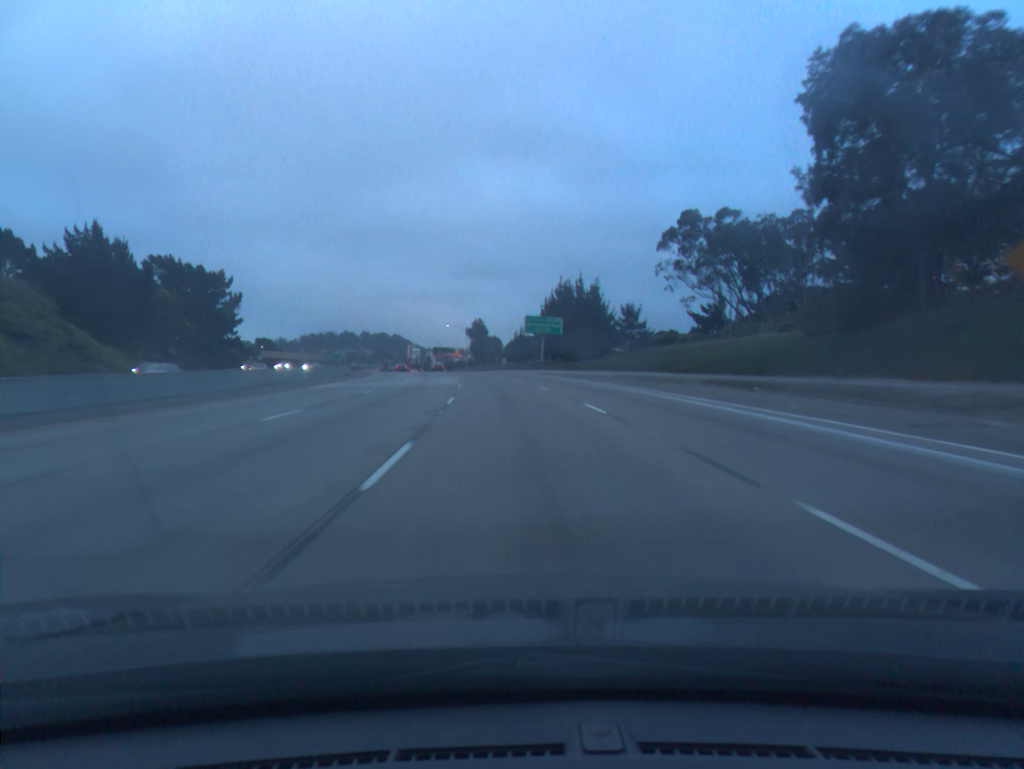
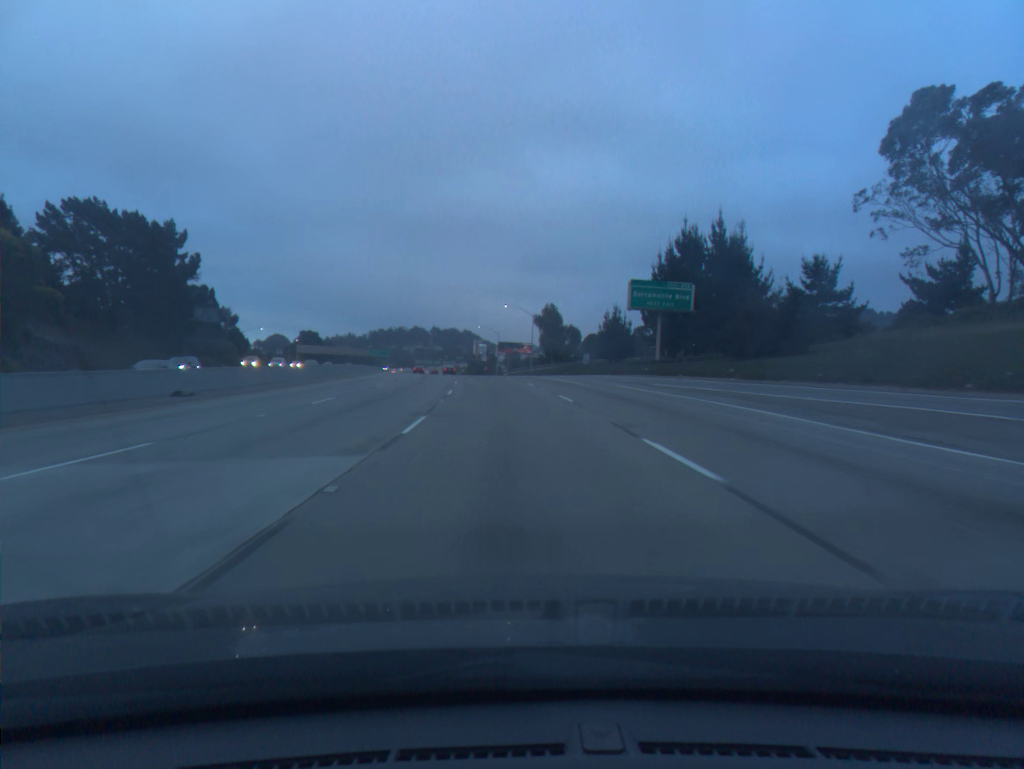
(-2.5, +52.9) m; -5°
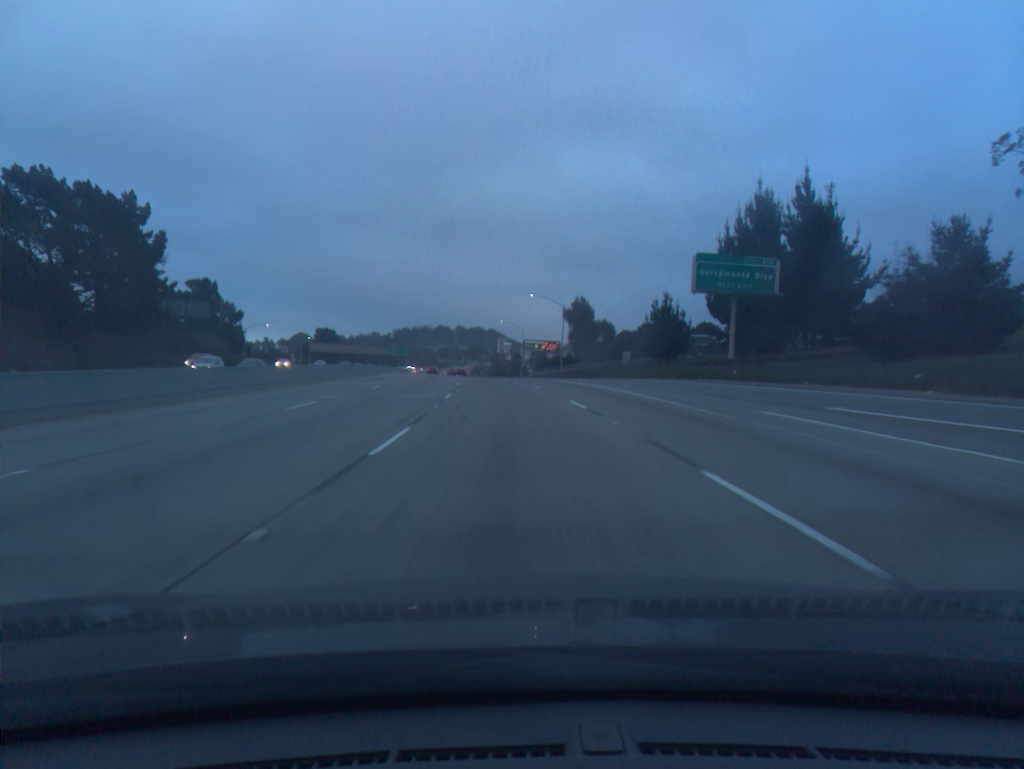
(-0.3, +17.7) m; -2°
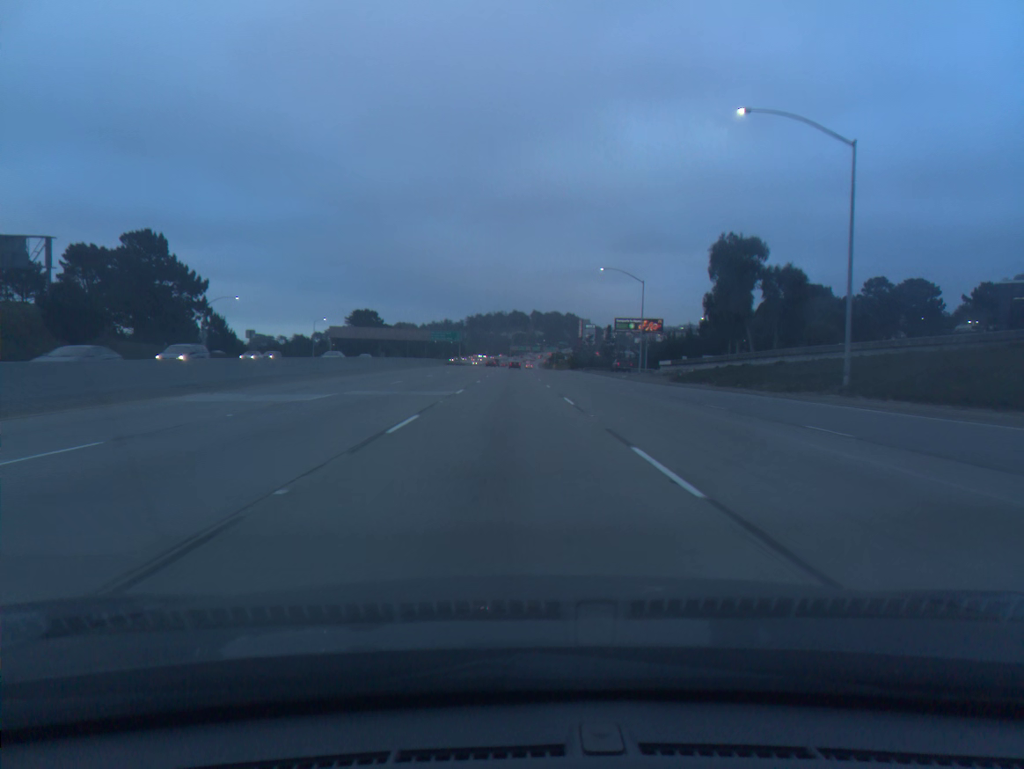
(-3.6, +70.6) m; -6°
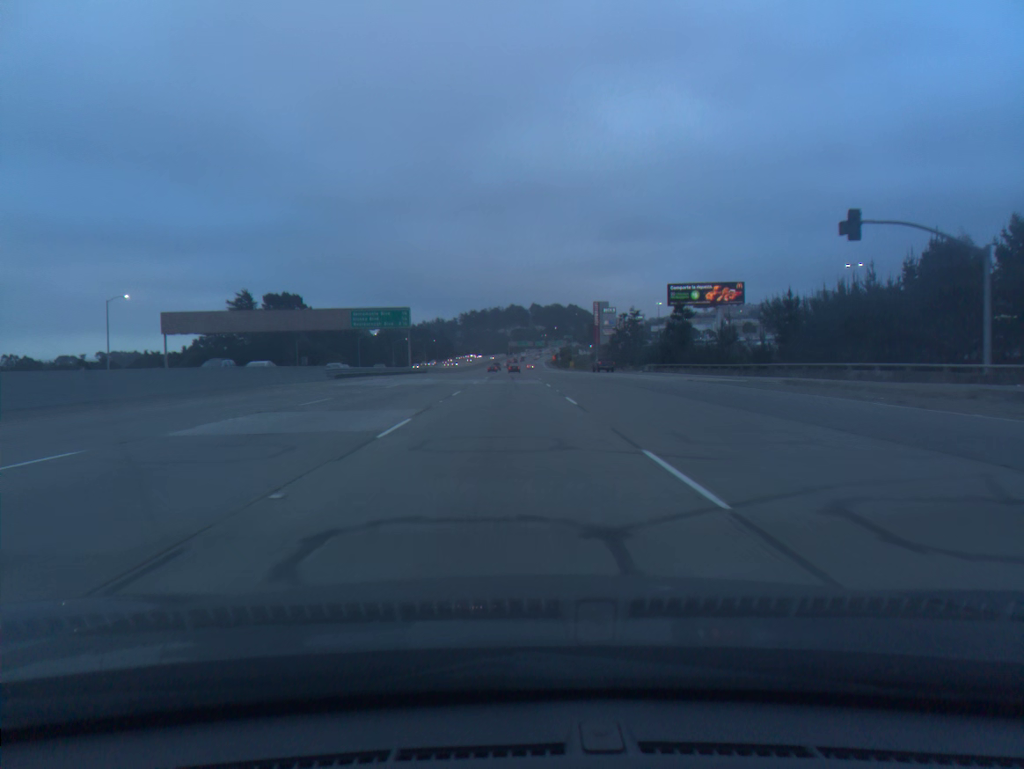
(-0.4, +88.2) m; 0°
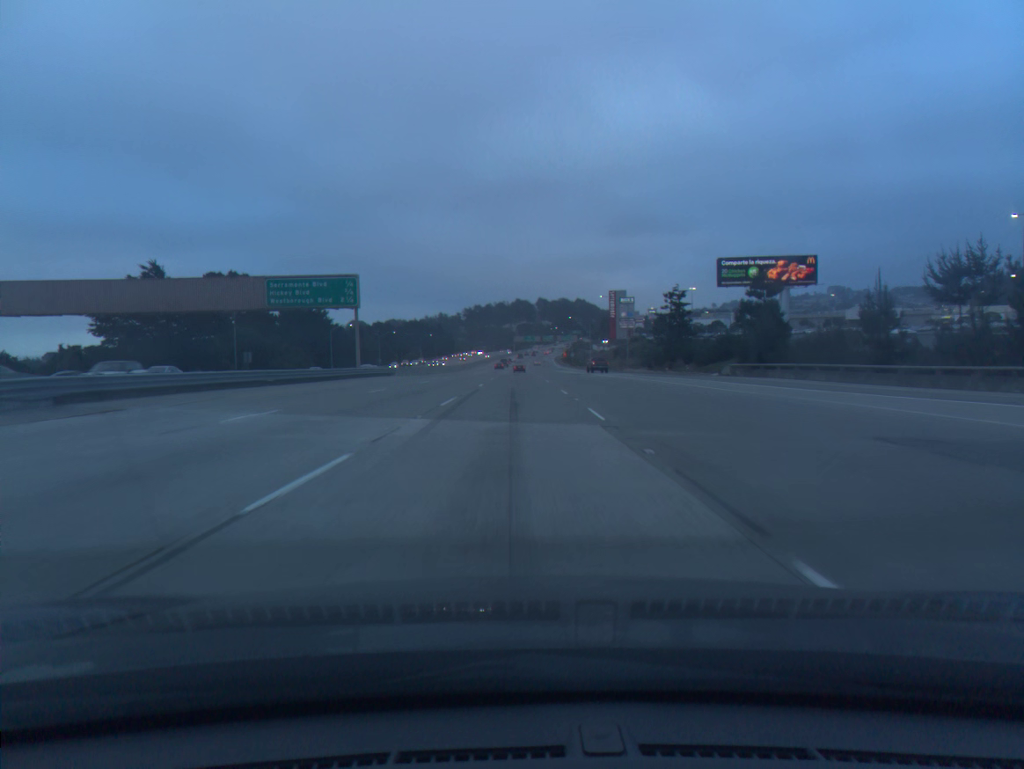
(-0.1, +35.0) m; 0°
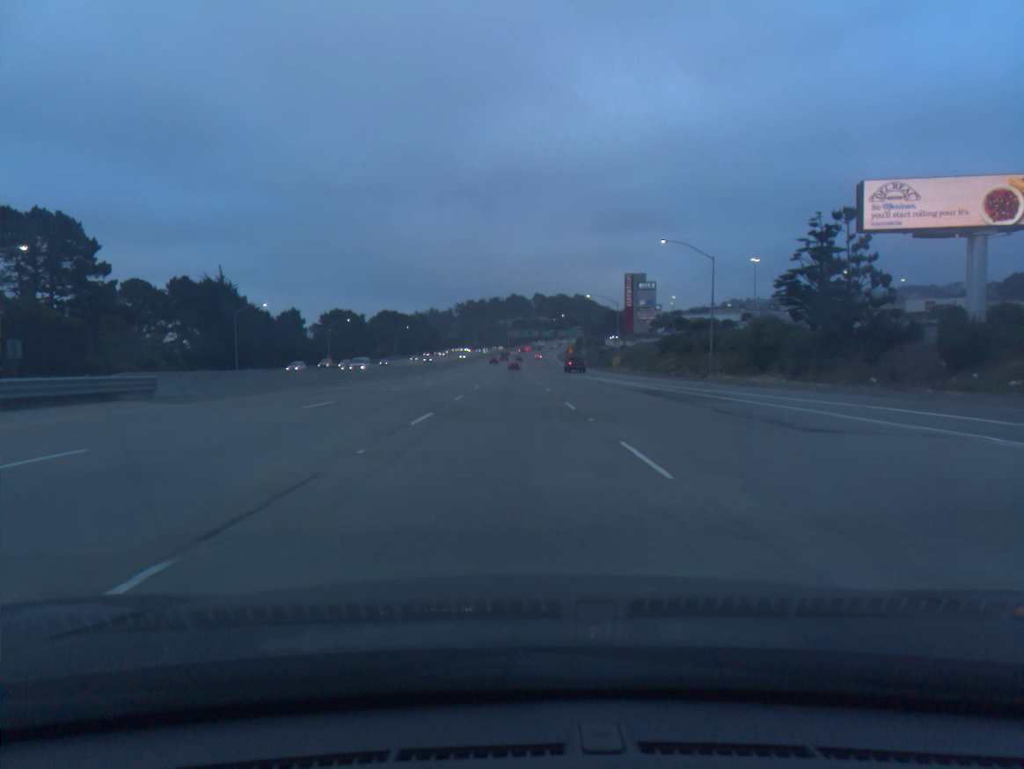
(+0.1, +52.4) m; 0°
